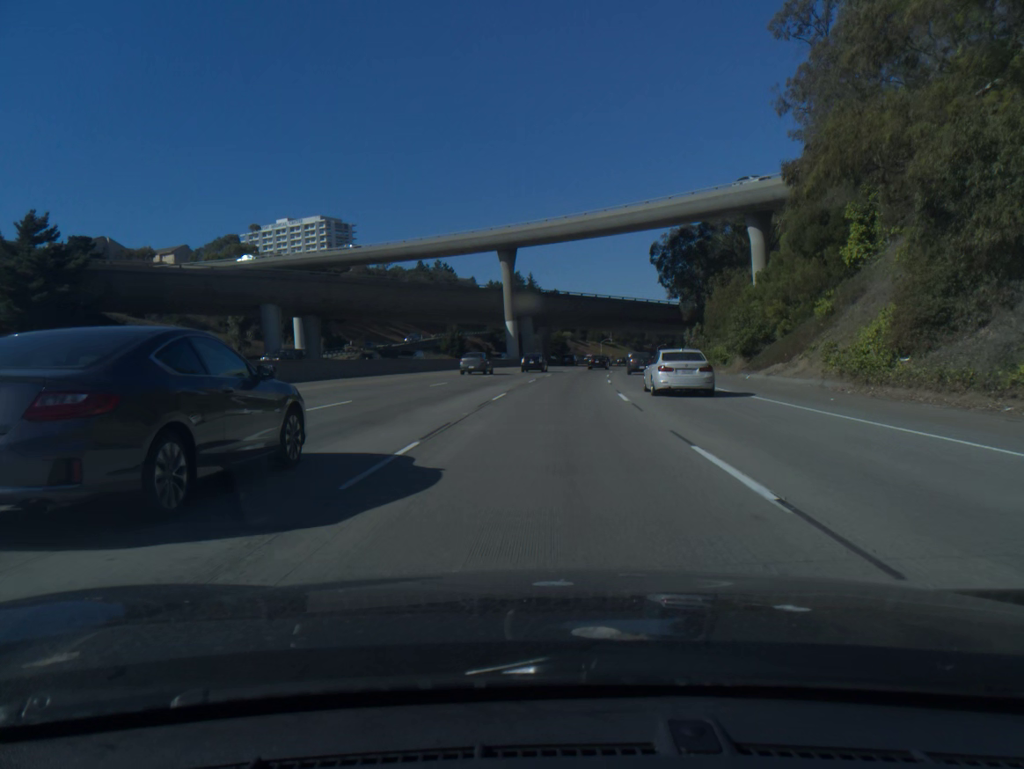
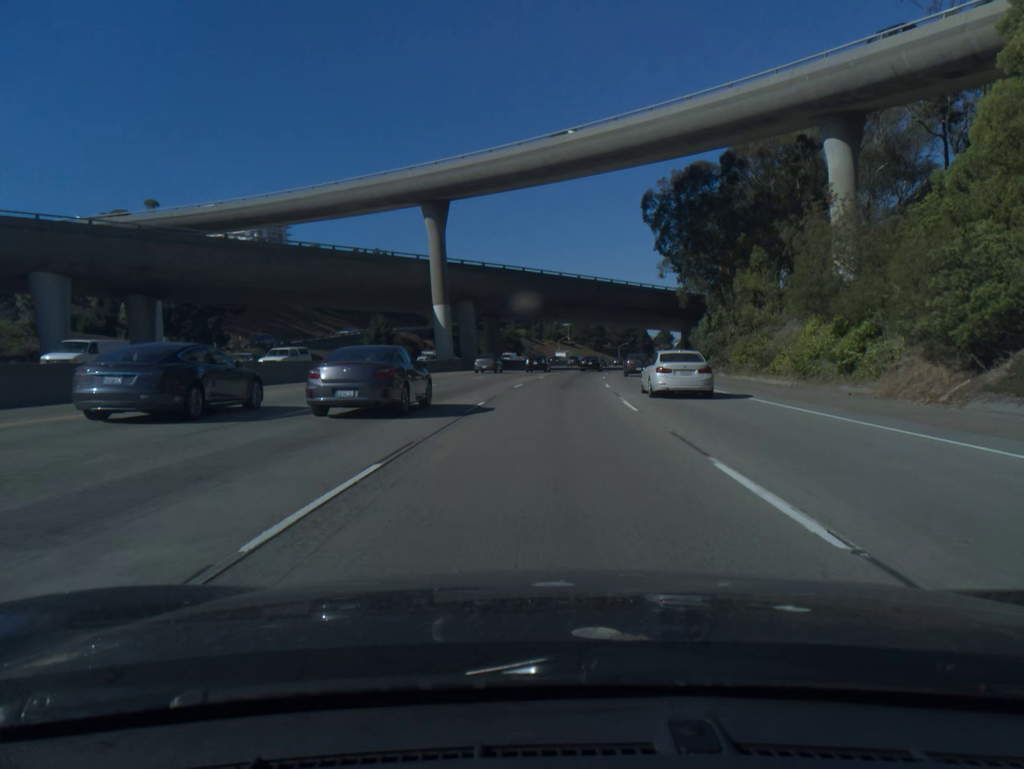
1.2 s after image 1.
(+0.9, +31.1) m; +3°
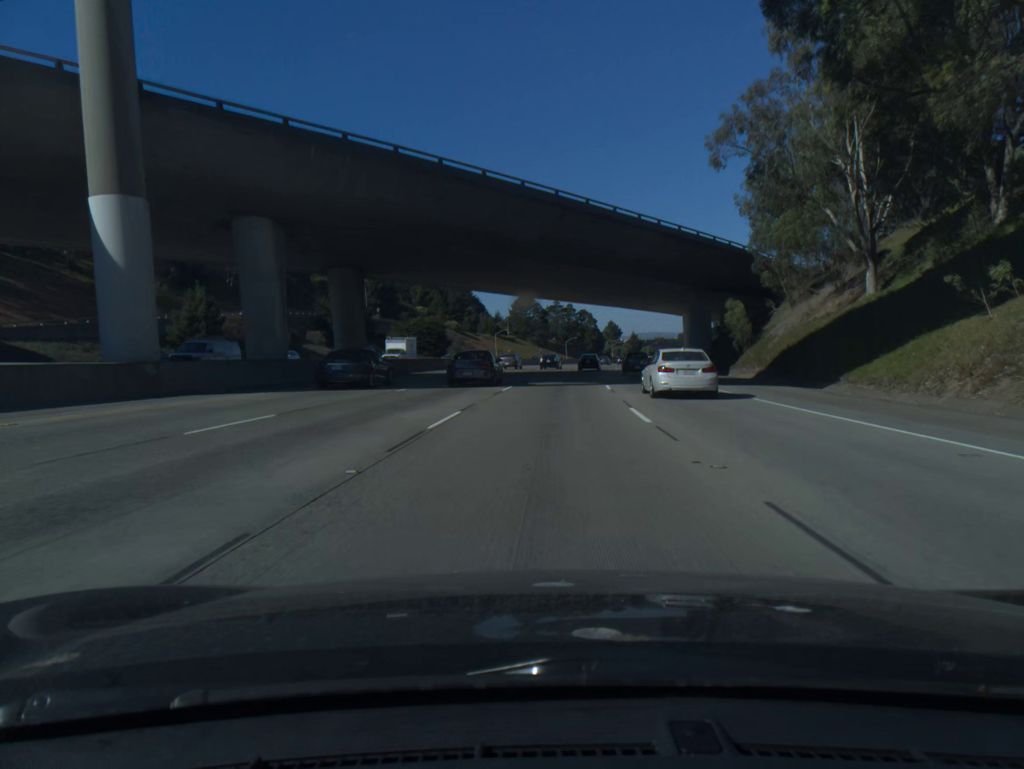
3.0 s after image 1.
(+1.8, +46.4) m; +4°
